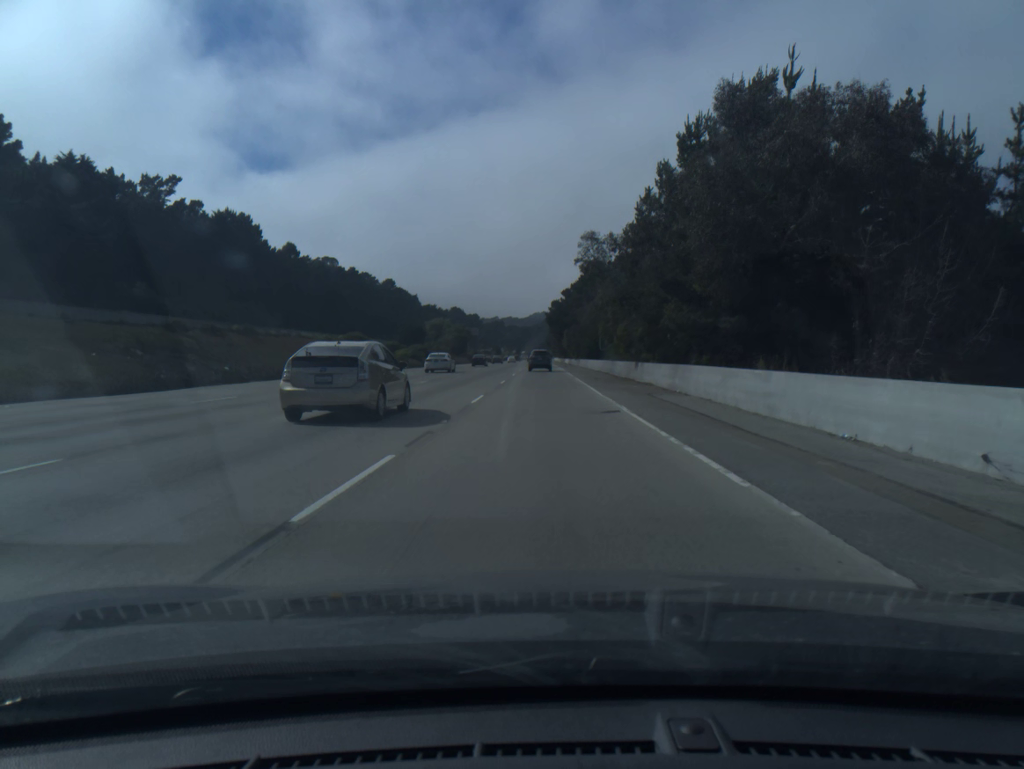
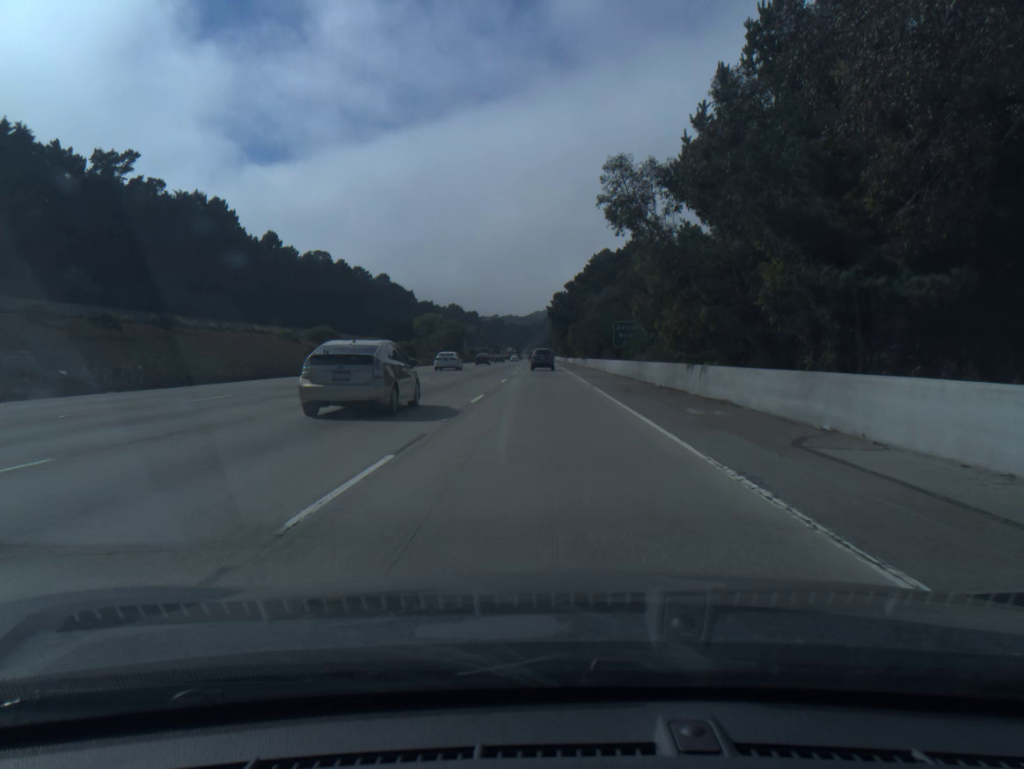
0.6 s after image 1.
(0.0, +14.8) m; 0°
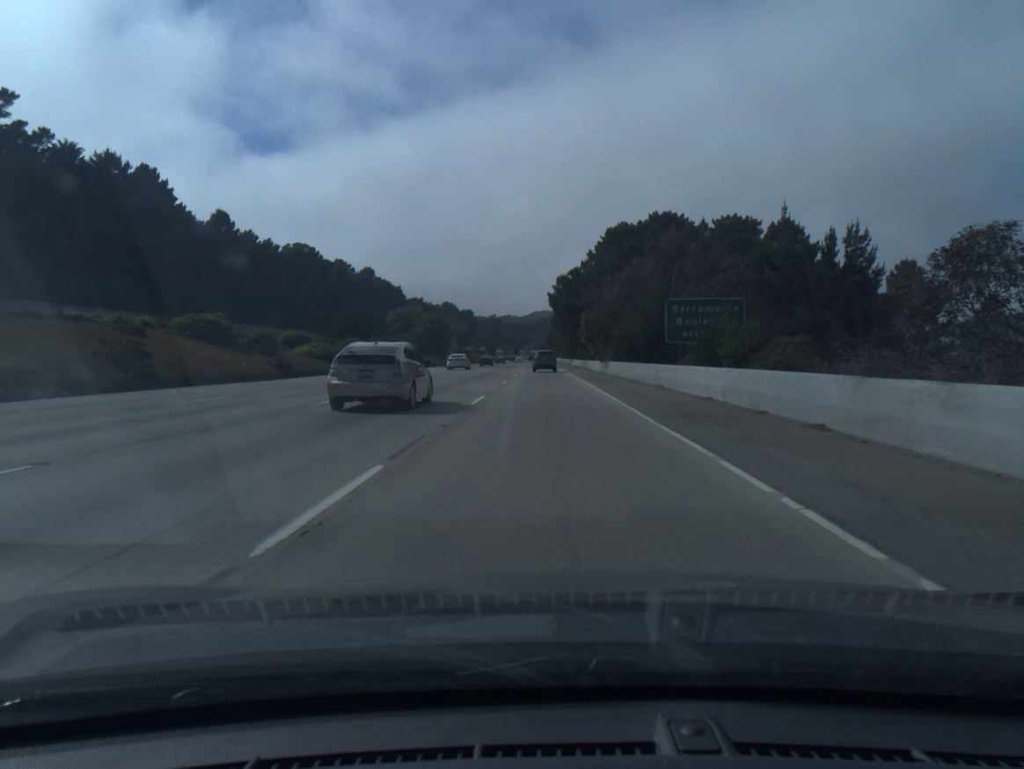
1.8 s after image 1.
(0.0, +29.6) m; 0°
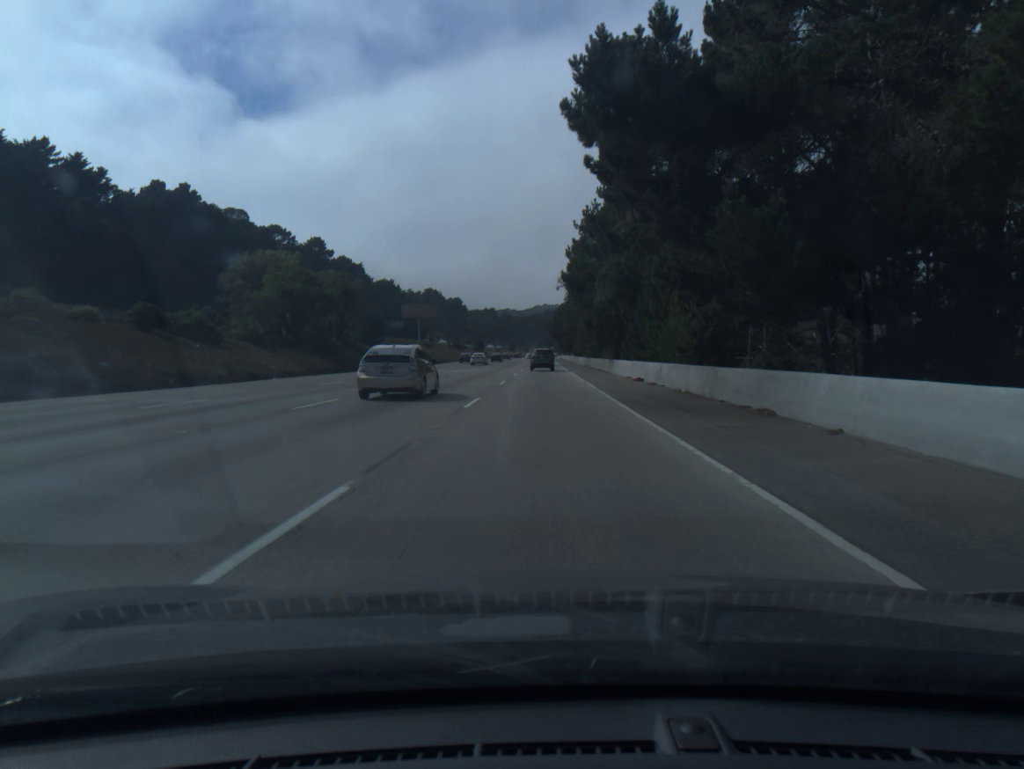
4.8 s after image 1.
(+0.2, +74.3) m; 0°
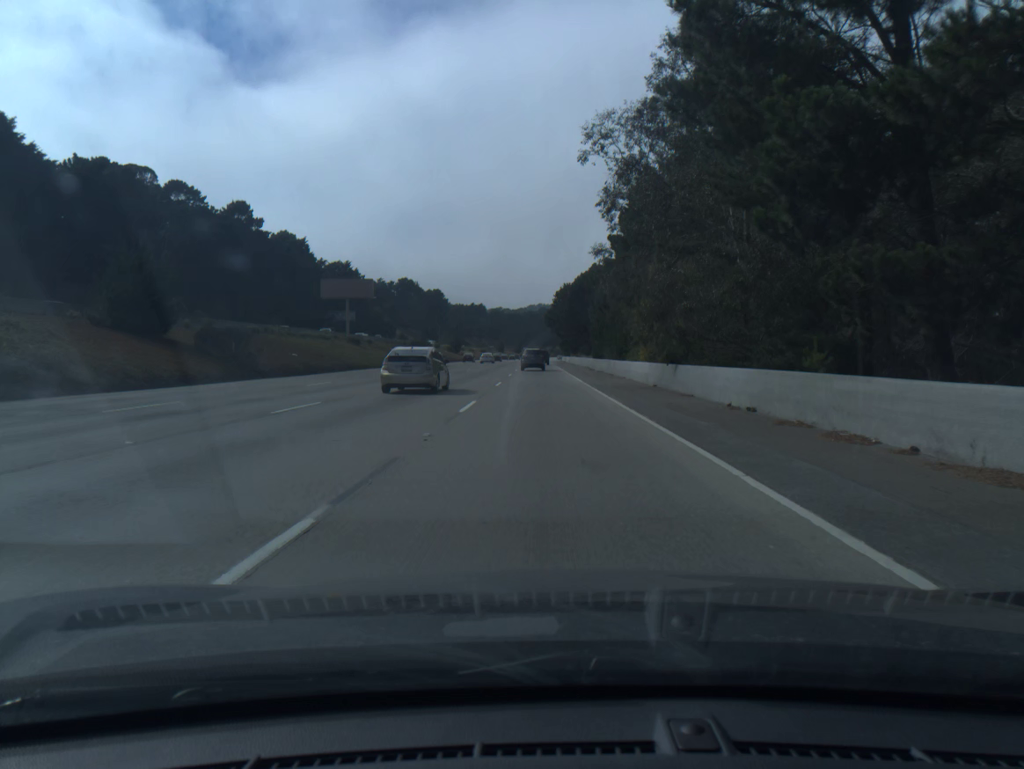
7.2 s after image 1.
(+0.1, +59.8) m; 0°
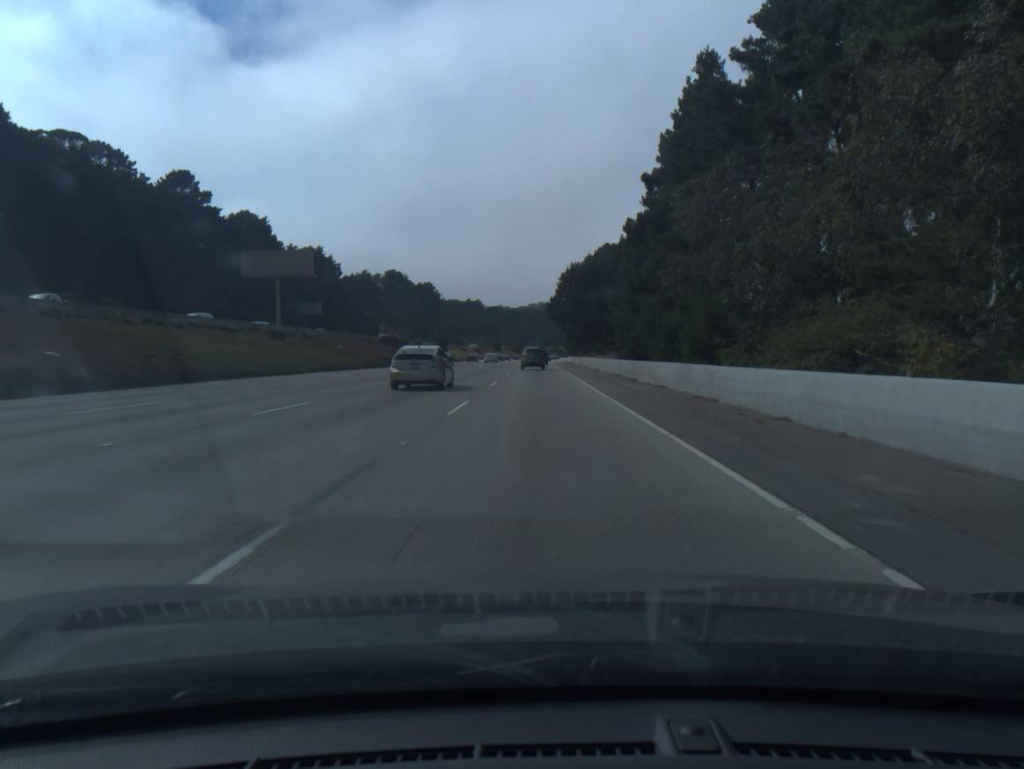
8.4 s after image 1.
(0.0, +30.1) m; 0°
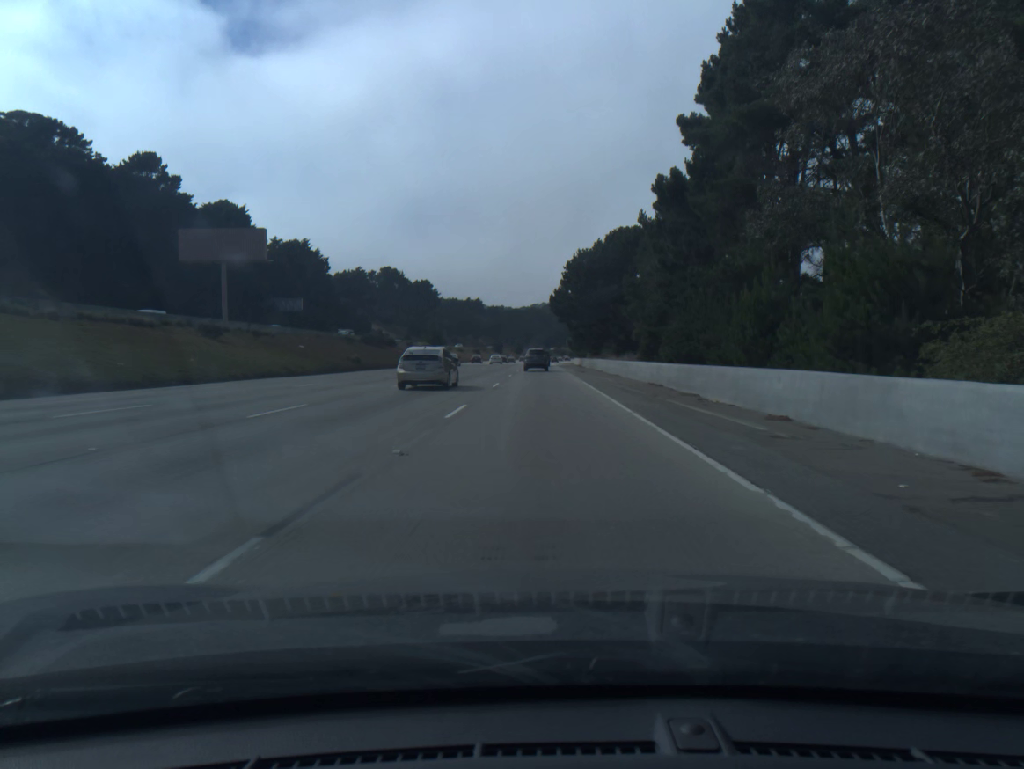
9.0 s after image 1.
(0.0, +15.1) m; 0°
